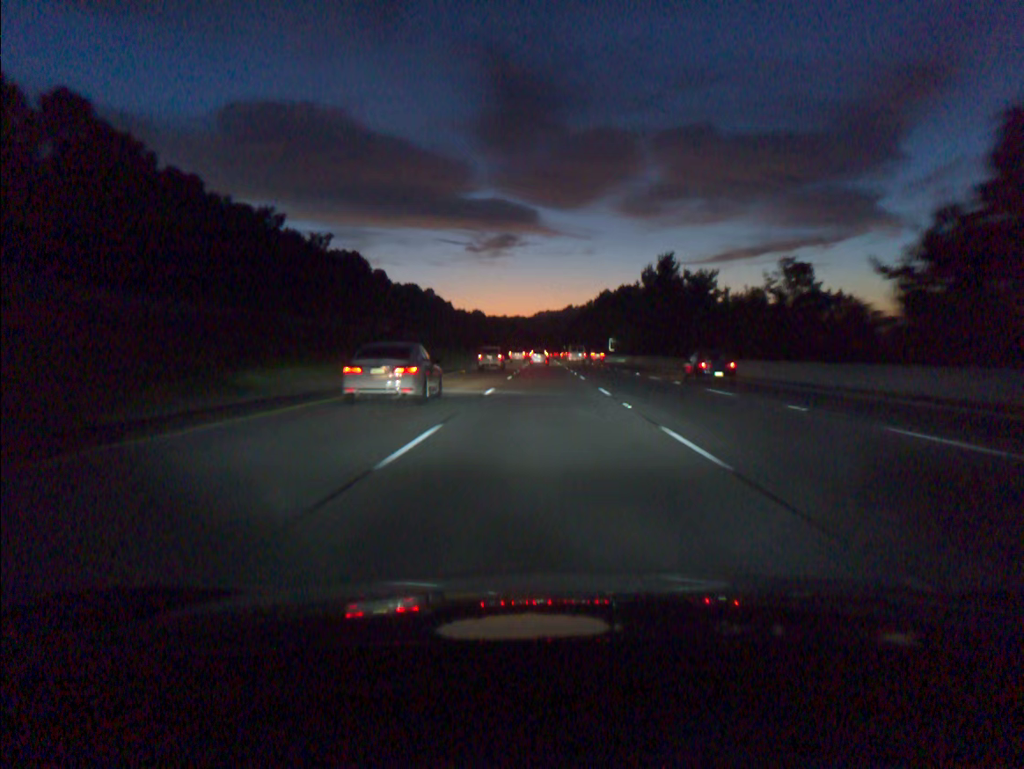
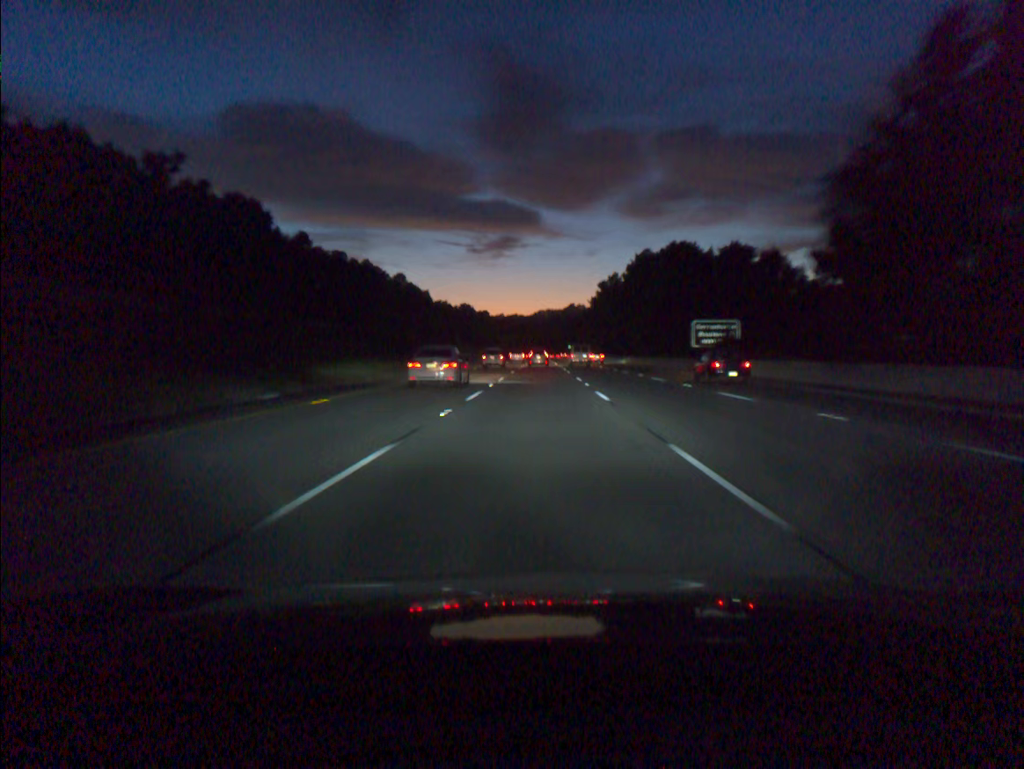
(+0.4, +90.2) m; 0°
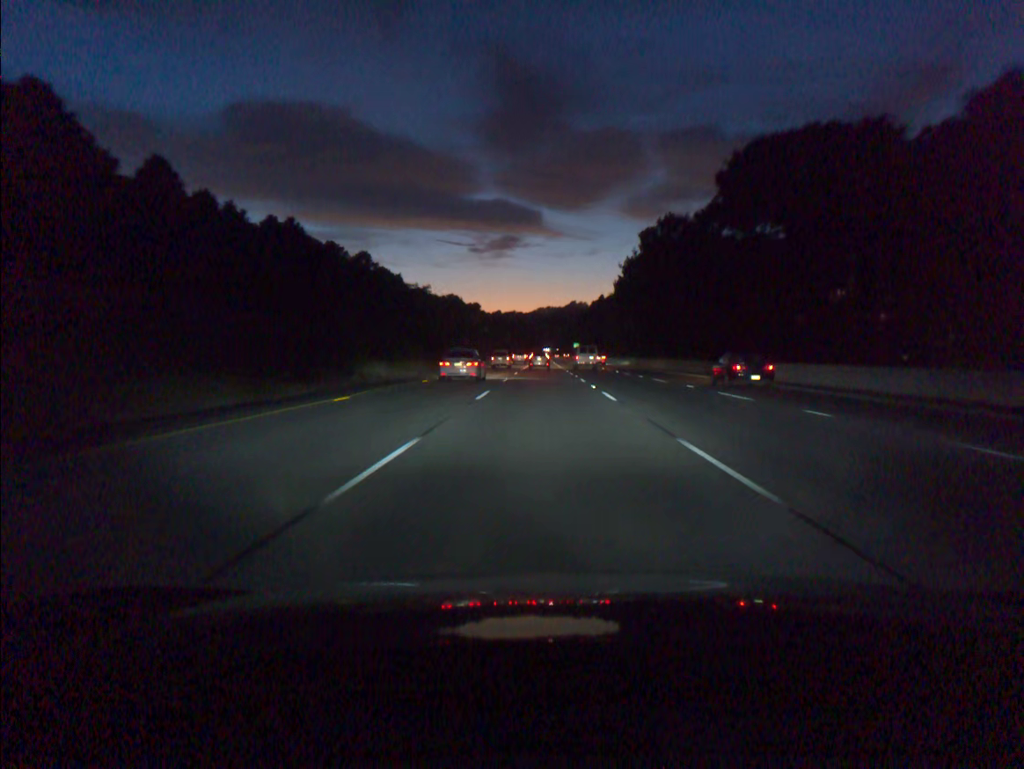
(-0.1, +72.1) m; 0°
